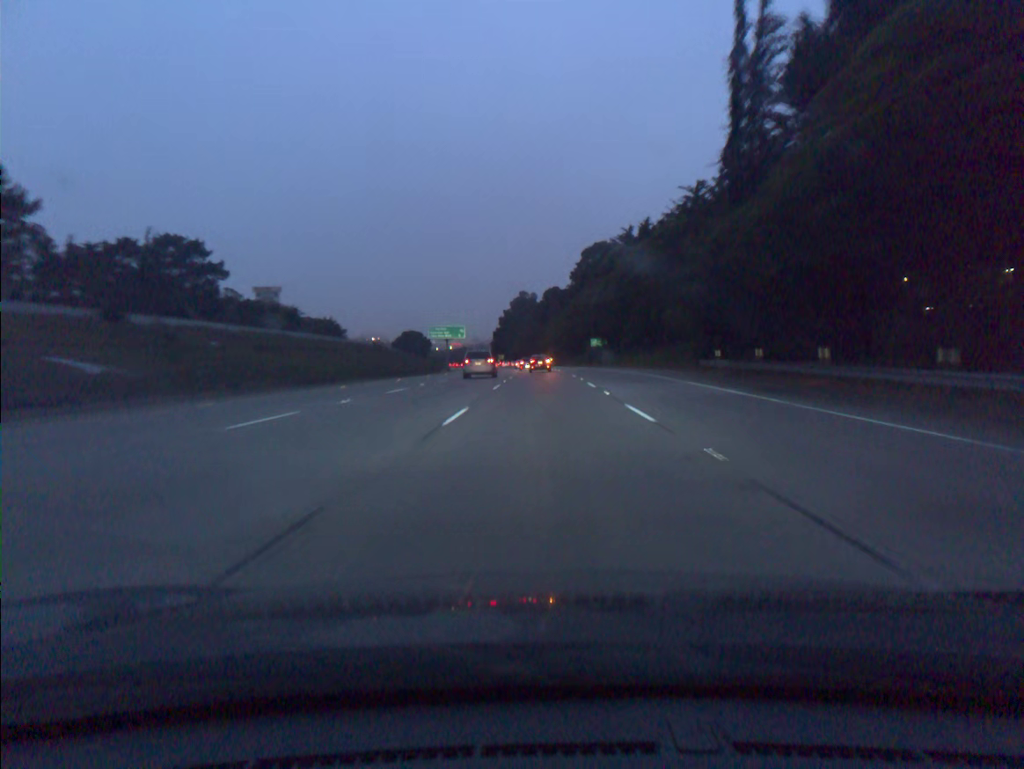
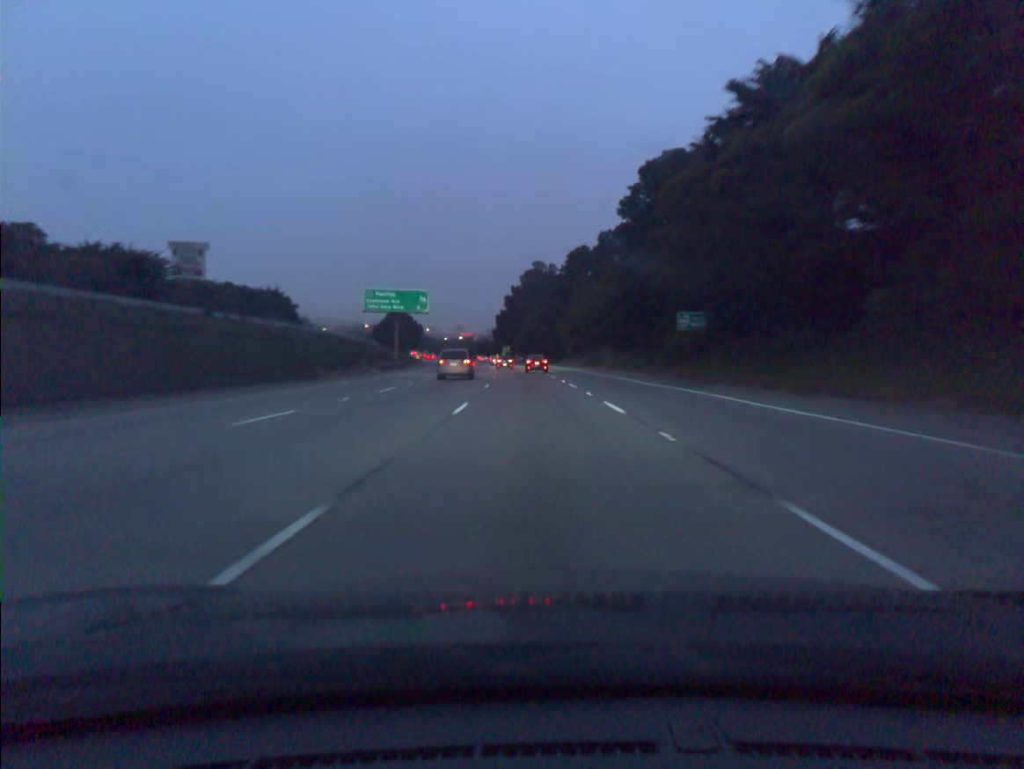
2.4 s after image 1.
(-0.4, +70.1) m; -1°
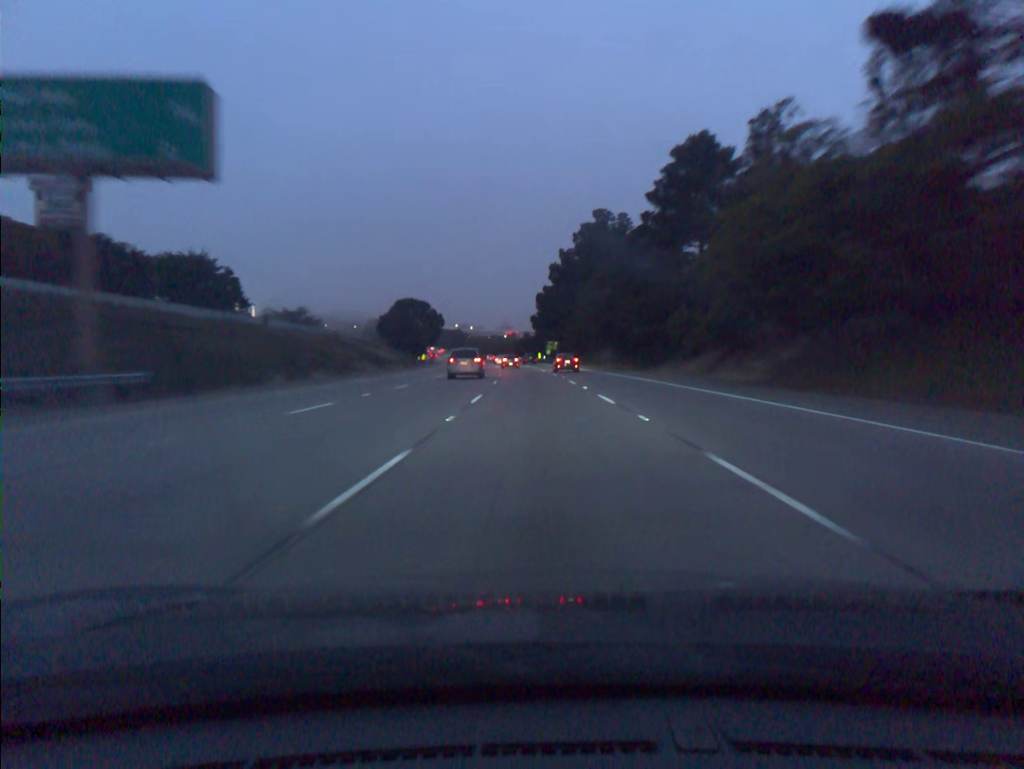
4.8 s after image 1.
(-2.2, +69.7) m; -4°
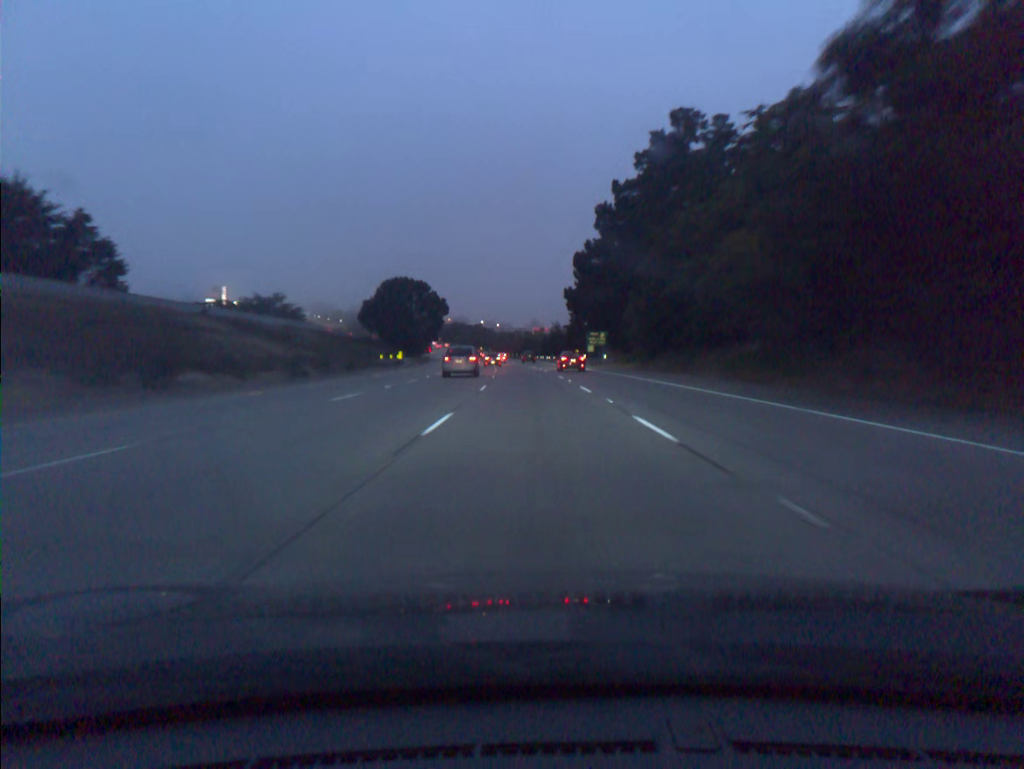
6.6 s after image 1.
(-1.0, +52.6) m; -2°
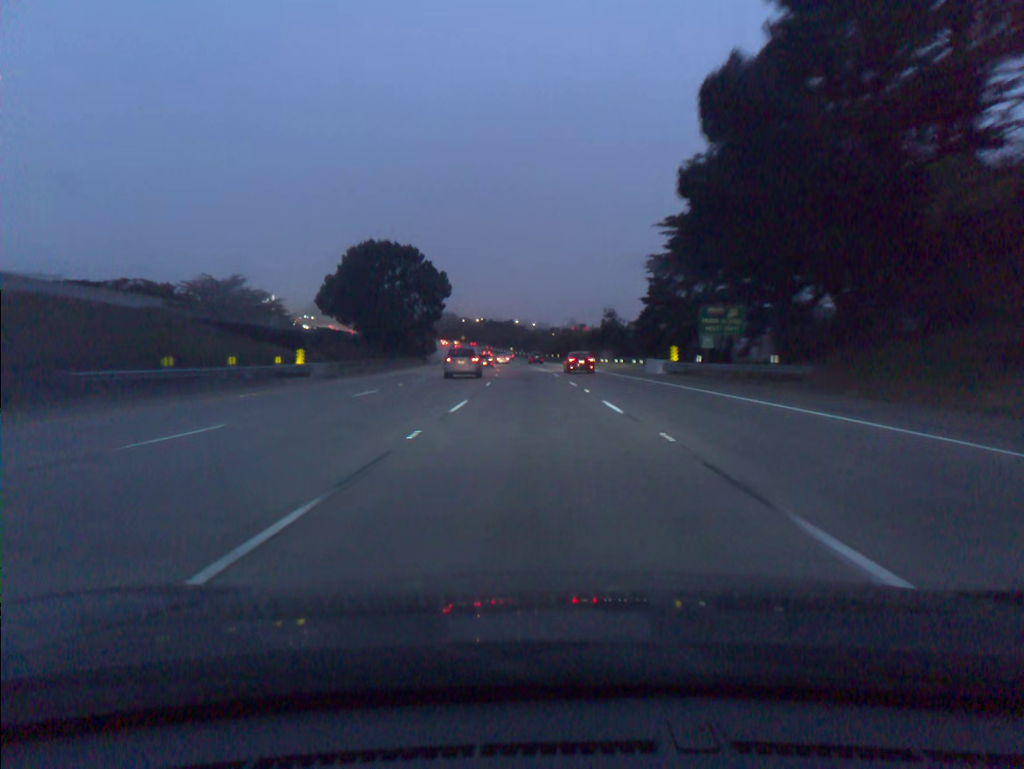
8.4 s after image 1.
(-1.2, +53.3) m; -3°
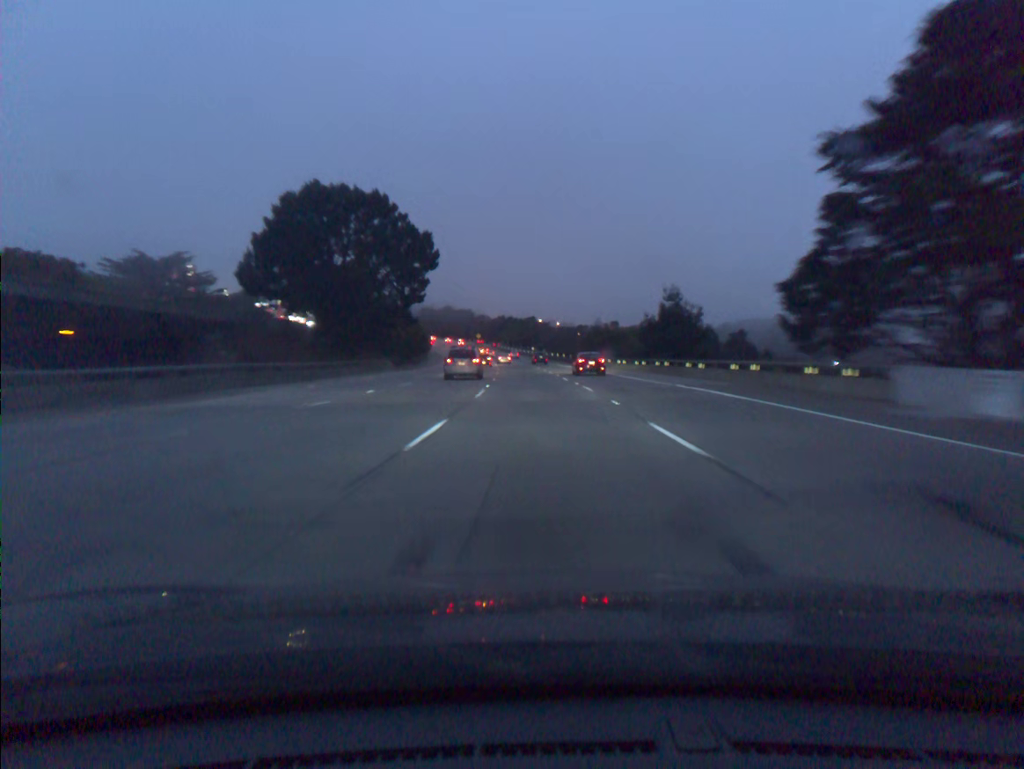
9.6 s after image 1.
(-0.6, +36.1) m; -2°
